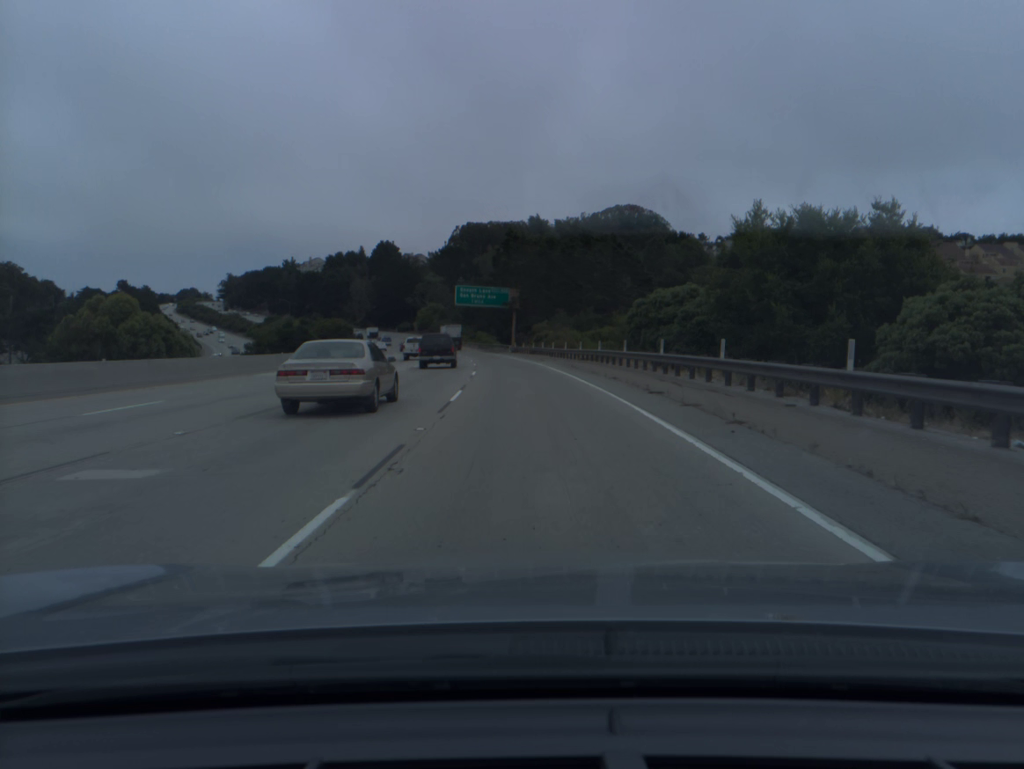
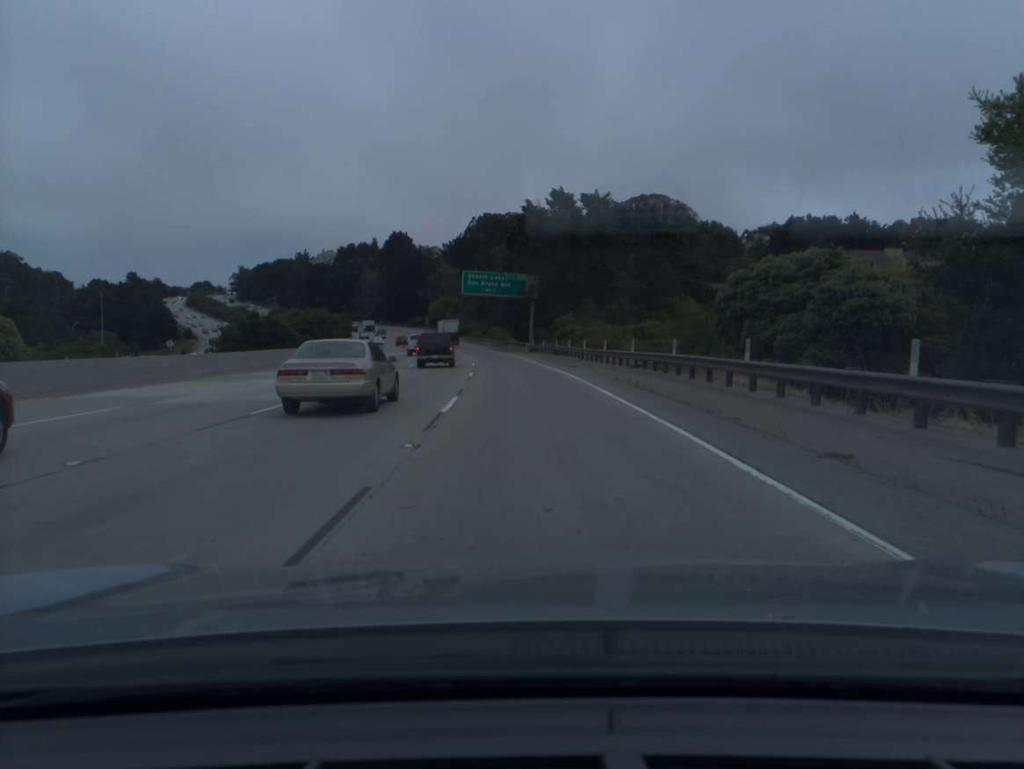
(-0.2, +17.1) m; -1°
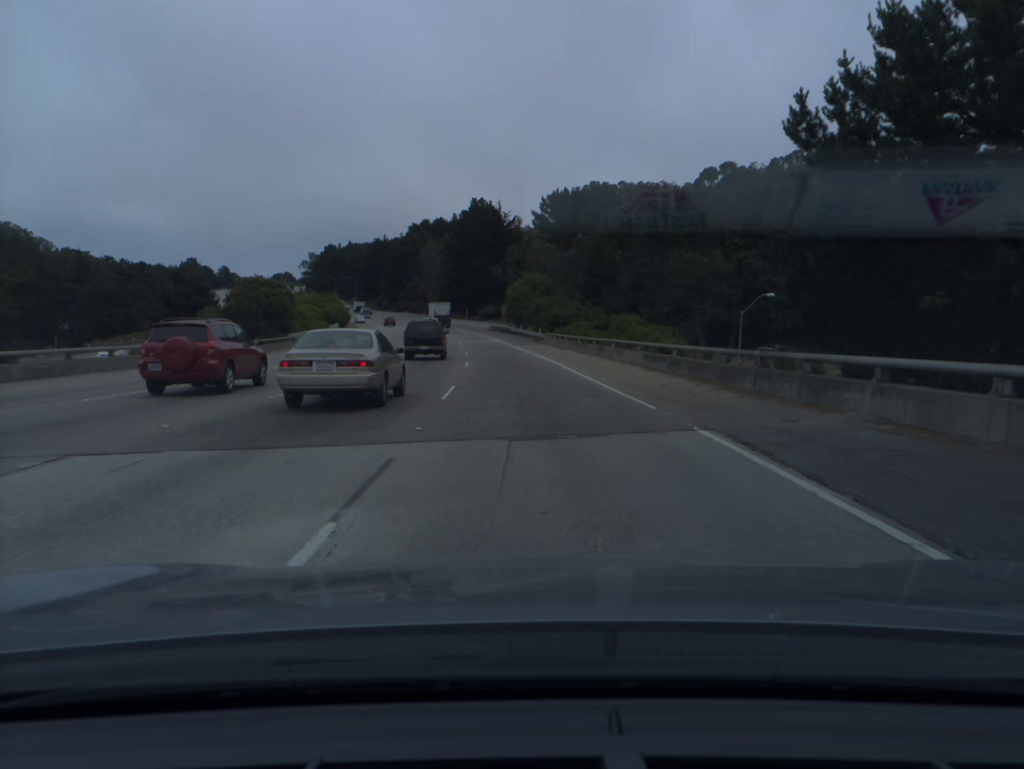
(-5.5, +86.2) m; -7°
